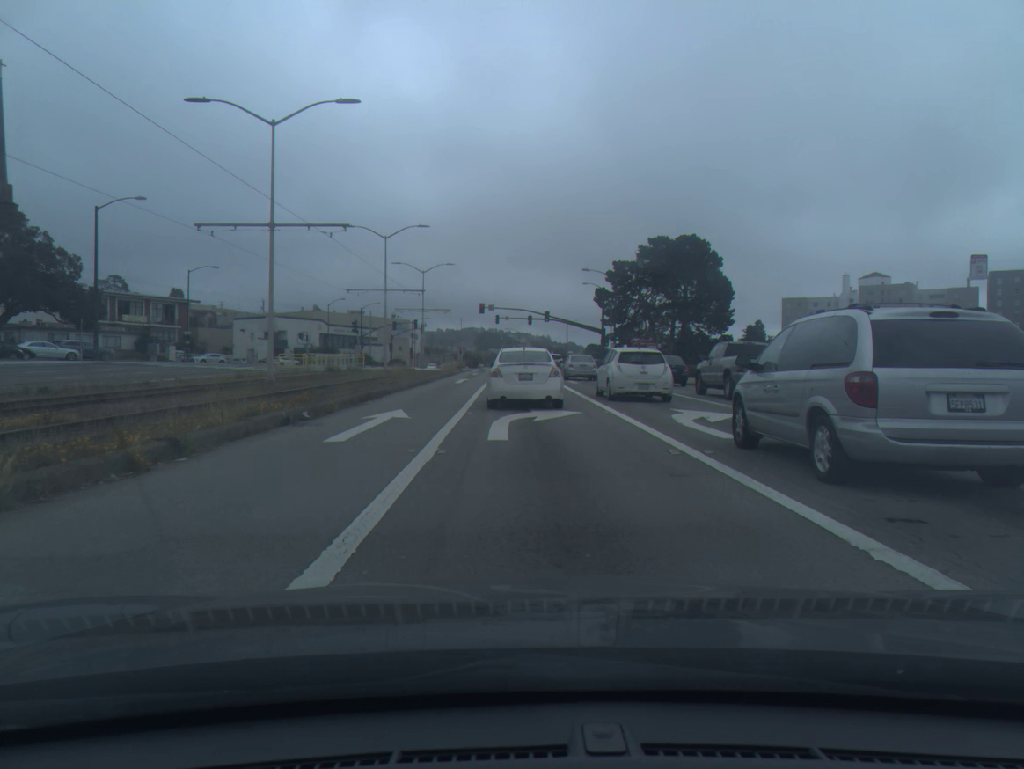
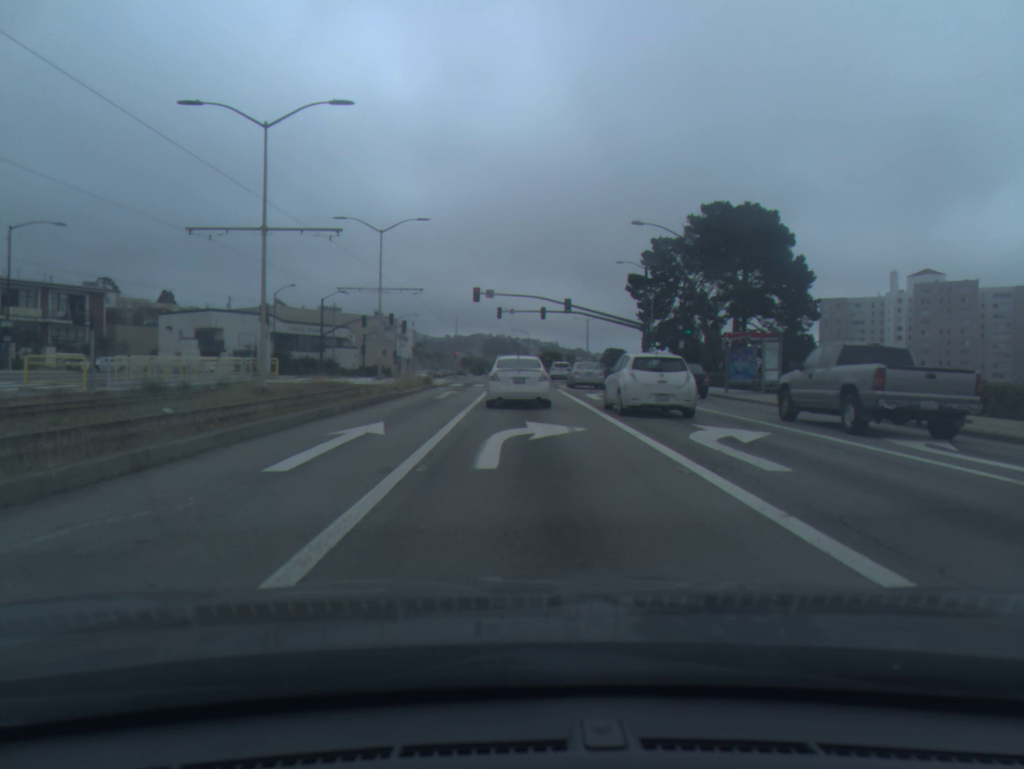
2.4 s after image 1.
(-0.2, +29.5) m; -1°
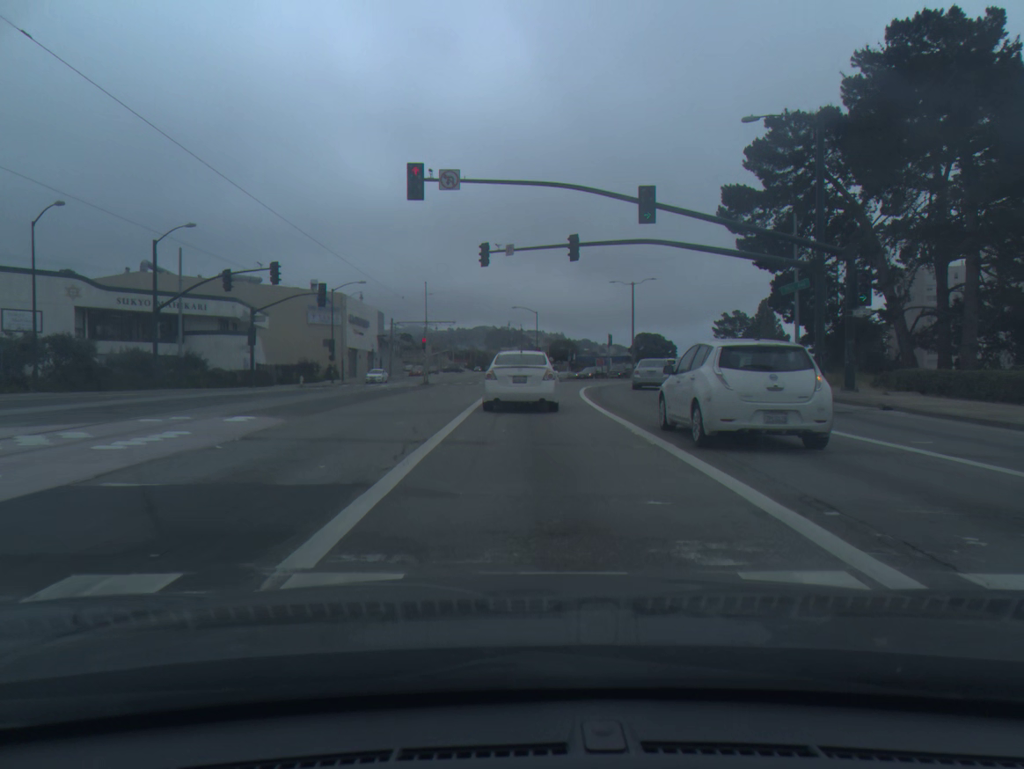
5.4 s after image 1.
(-0.1, +42.1) m; 0°
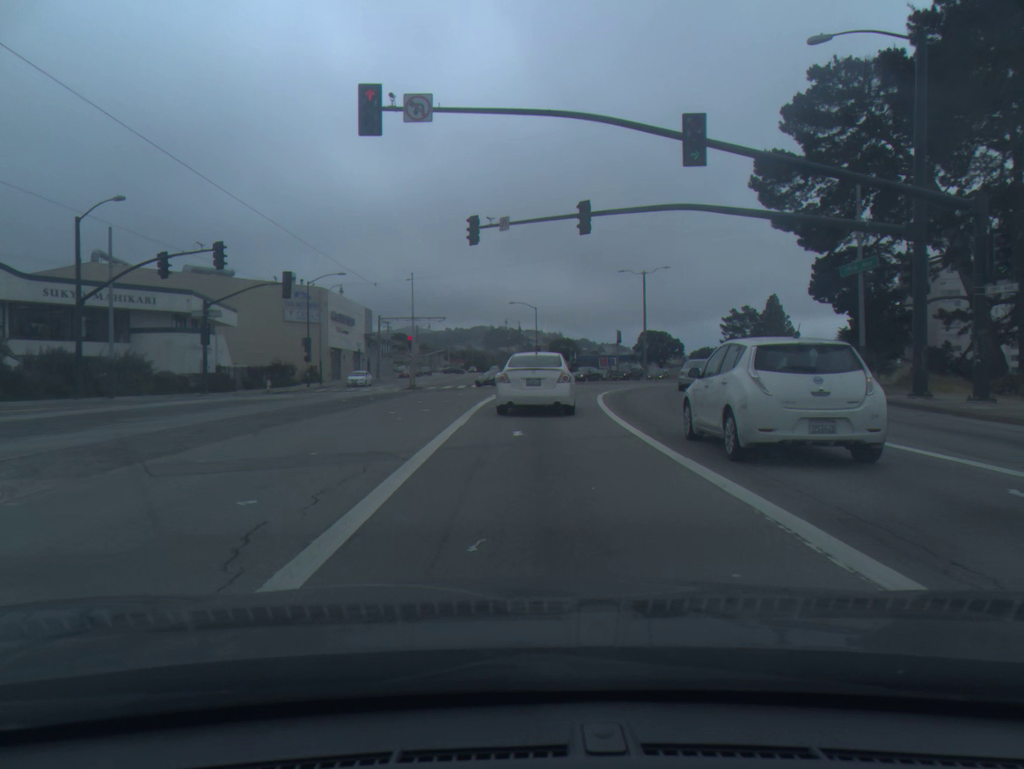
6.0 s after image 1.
(0.0, +8.1) m; 0°
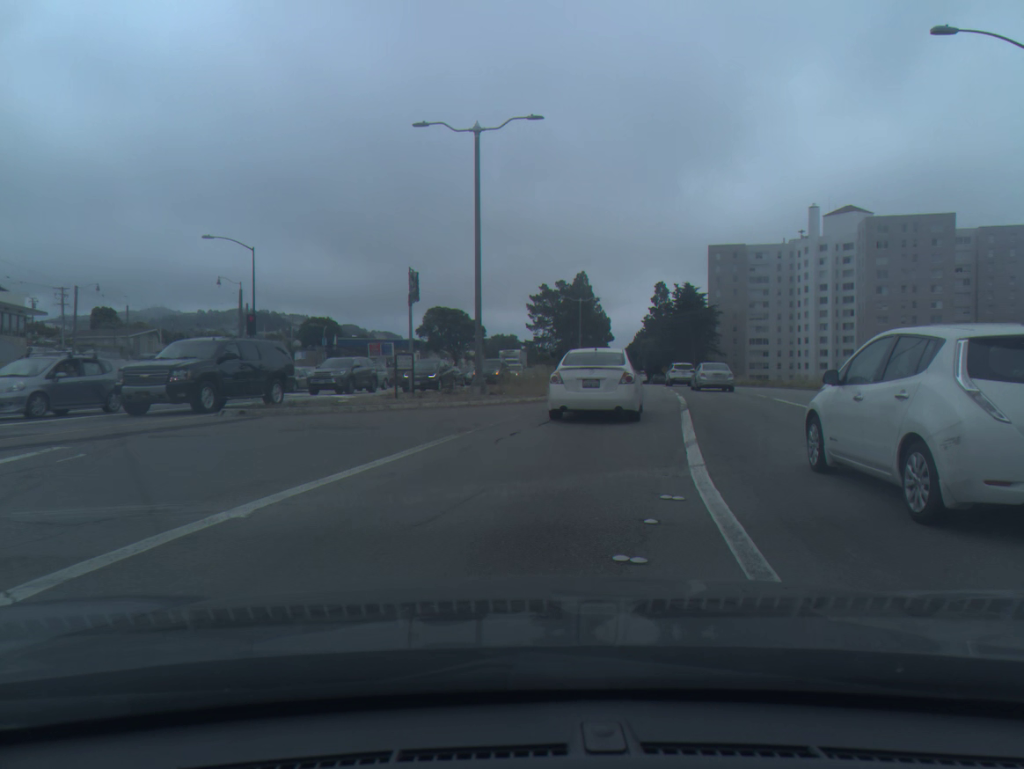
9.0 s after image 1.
(+3.8, +39.1) m; +17°
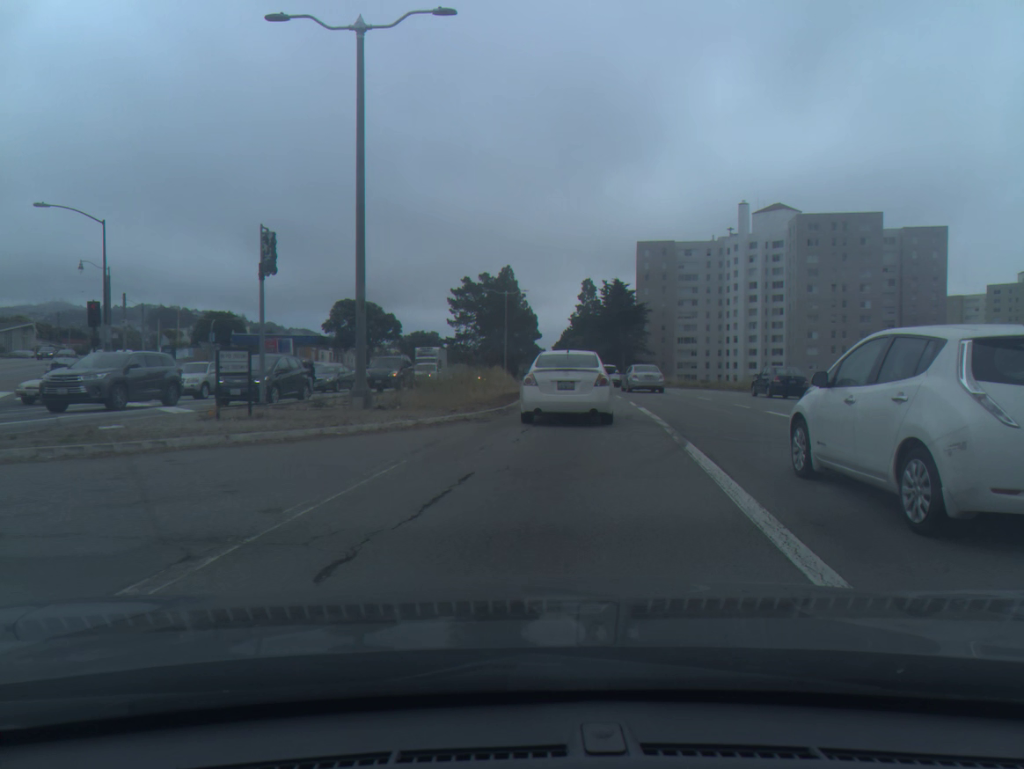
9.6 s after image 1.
(+0.4, +8.1) m; +5°
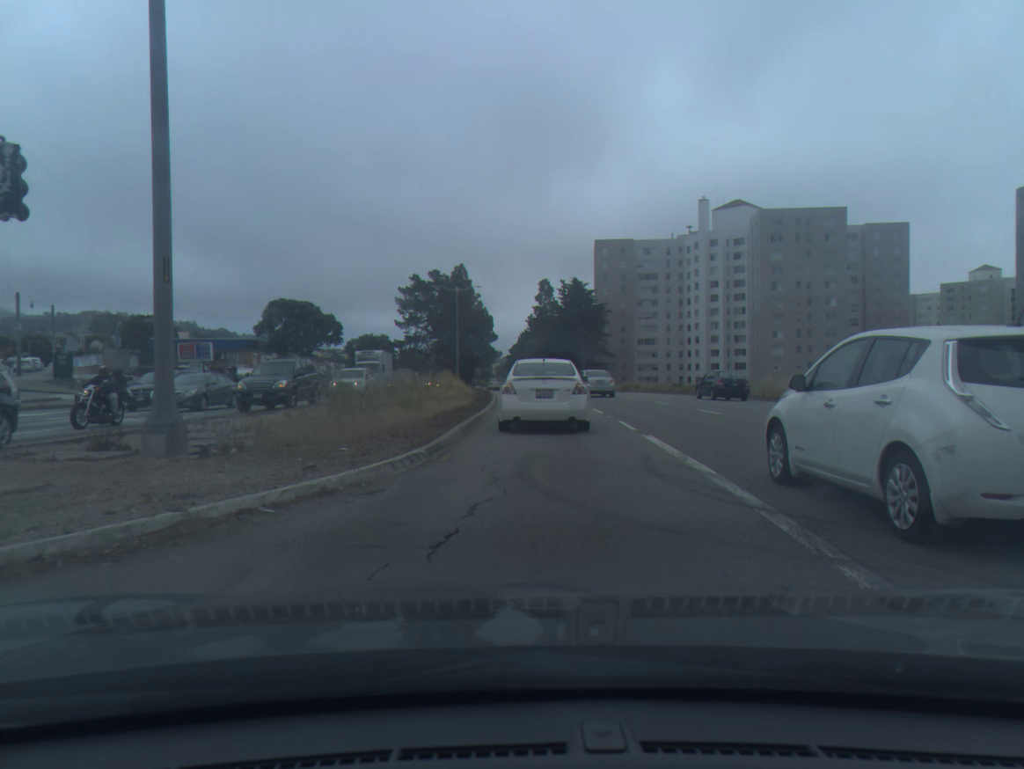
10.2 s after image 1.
(+0.3, +8.1) m; +3°
